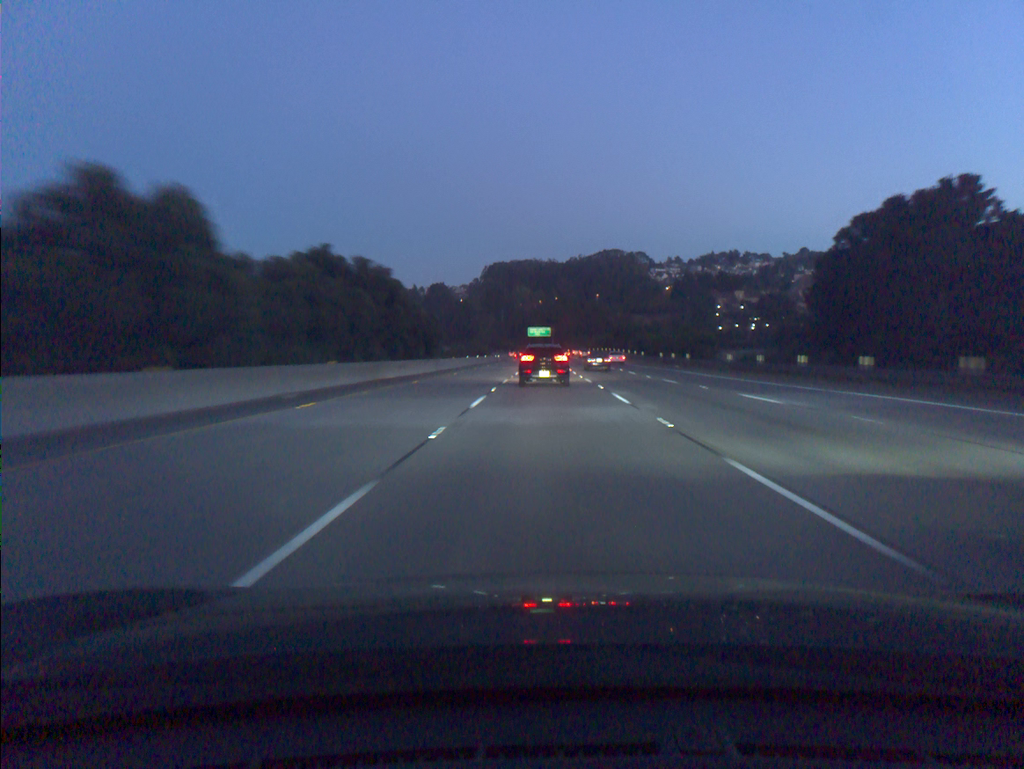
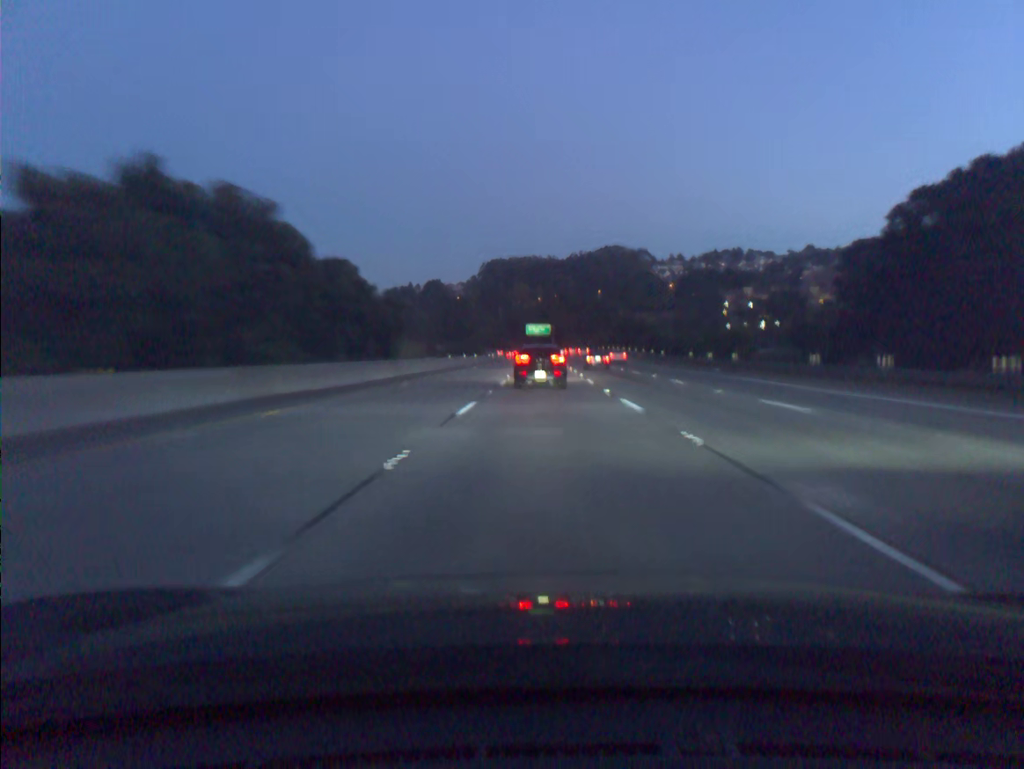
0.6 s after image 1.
(0.0, +17.1) m; 0°
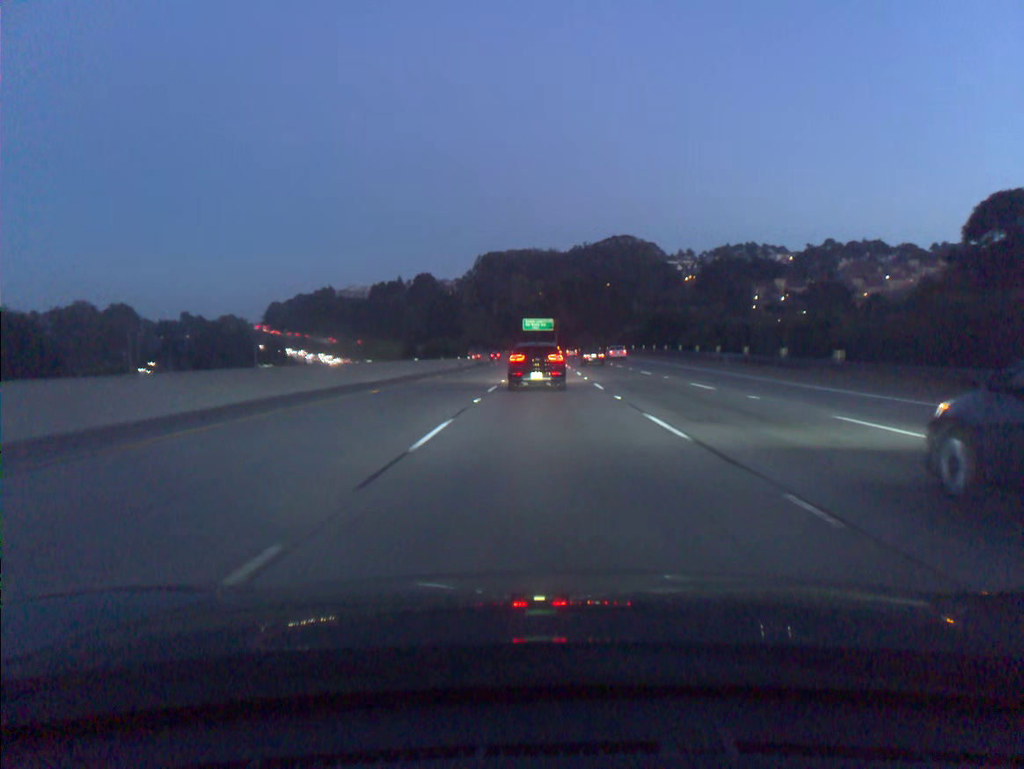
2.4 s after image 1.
(0.0, +49.0) m; 0°
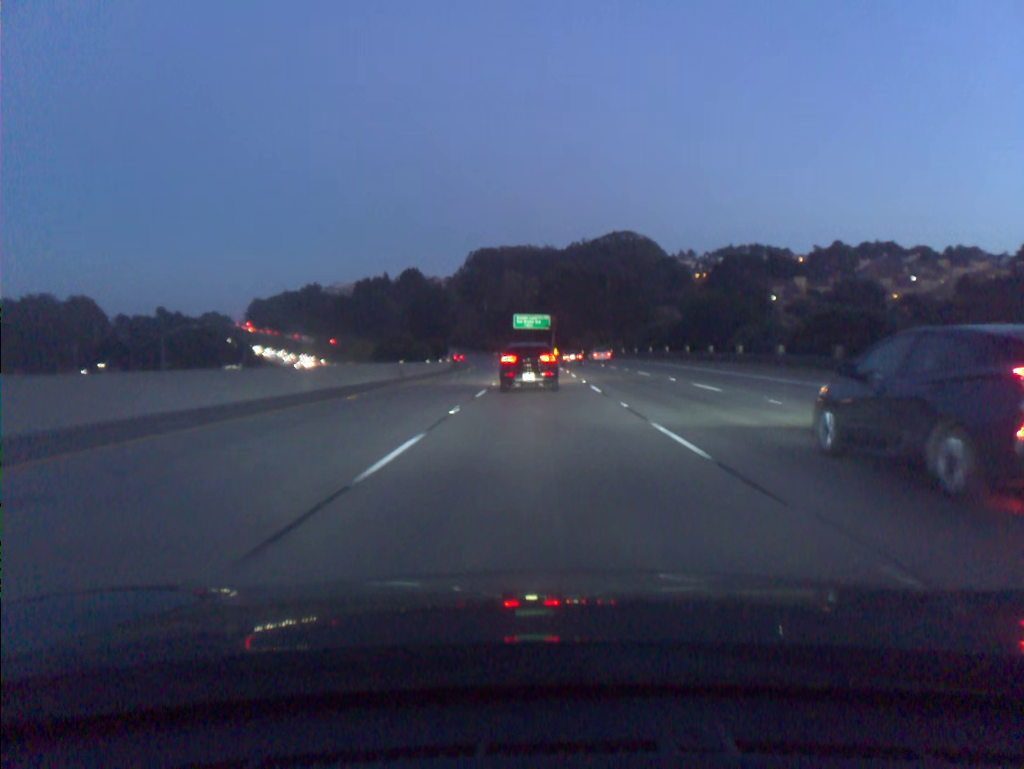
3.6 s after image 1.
(0.0, +31.5) m; 0°
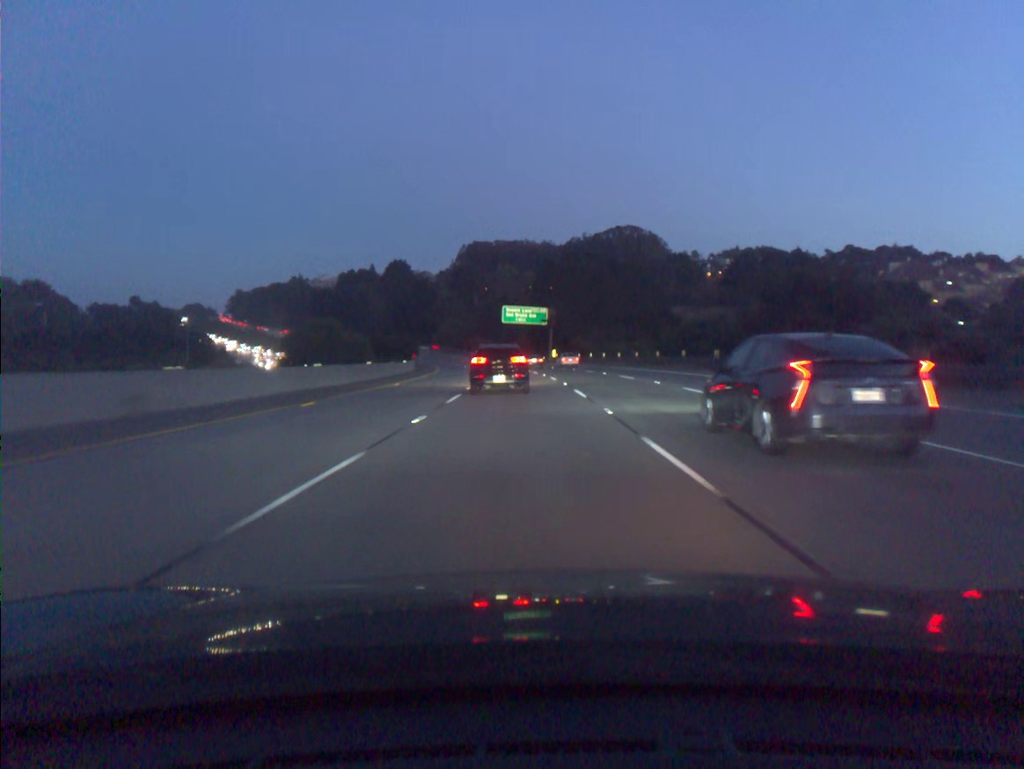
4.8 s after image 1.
(+0.1, +31.3) m; 0°
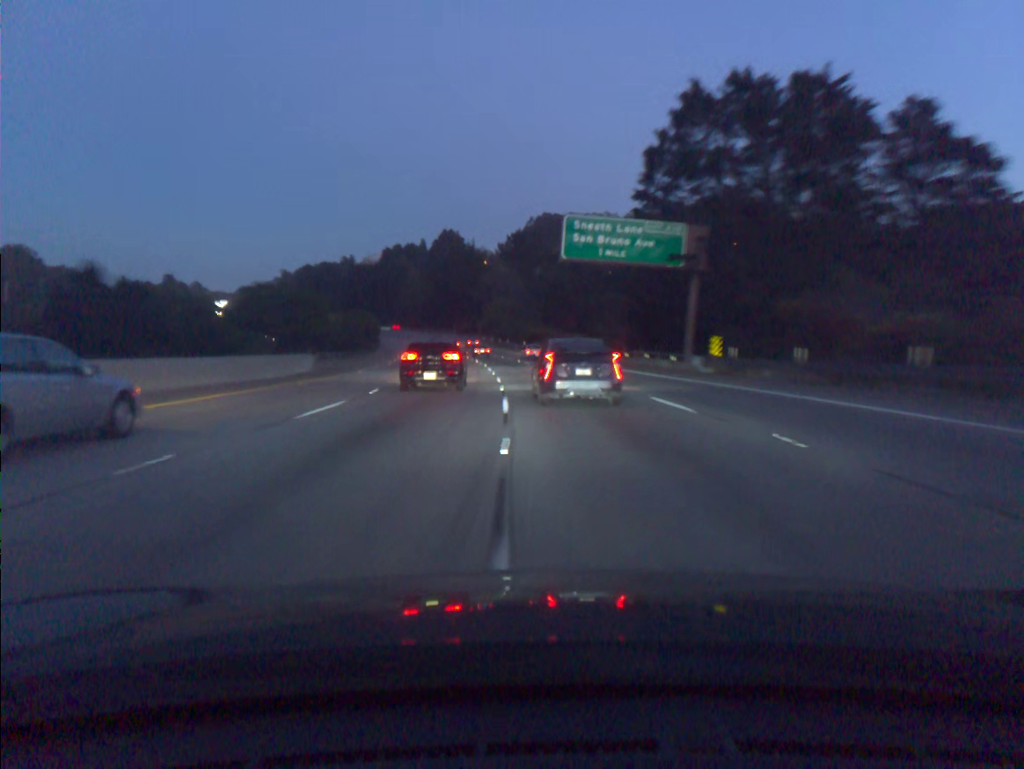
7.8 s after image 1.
(-2.8, +79.2) m; -5°
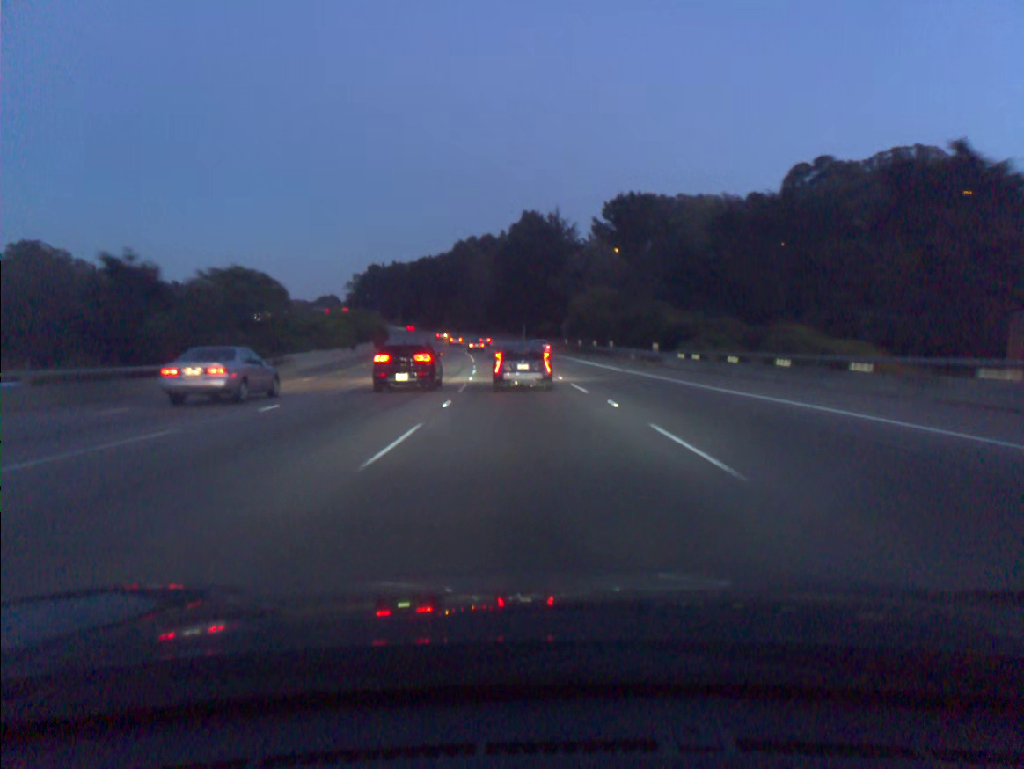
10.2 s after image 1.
(-3.5, +65.6) m; -7°
